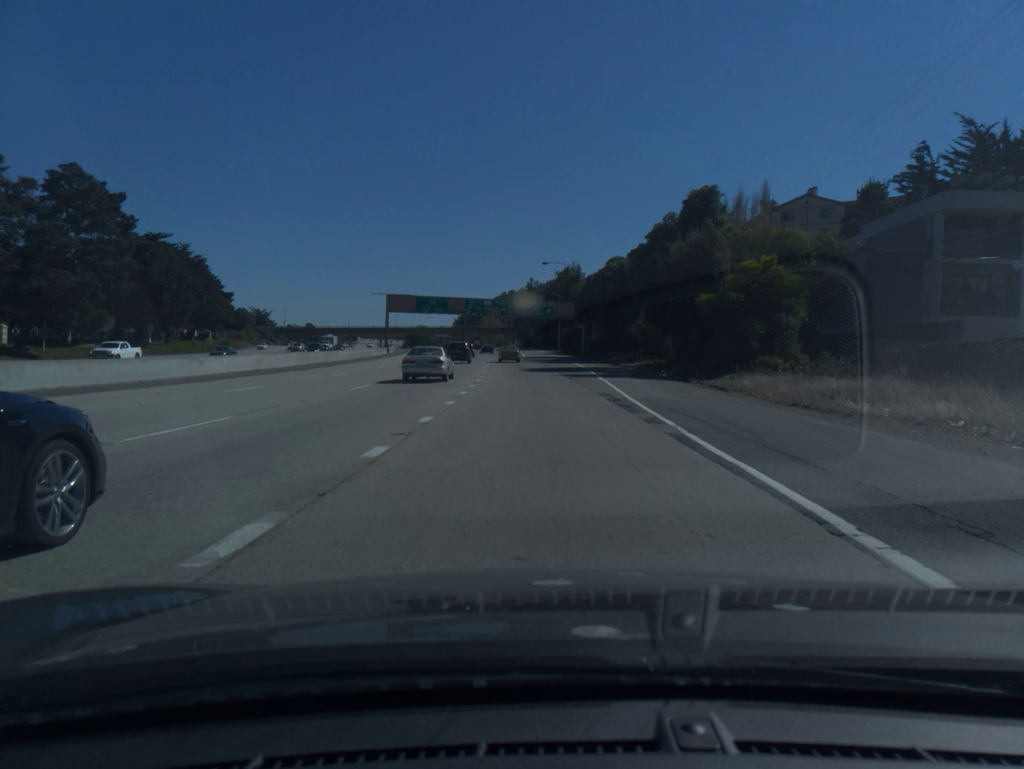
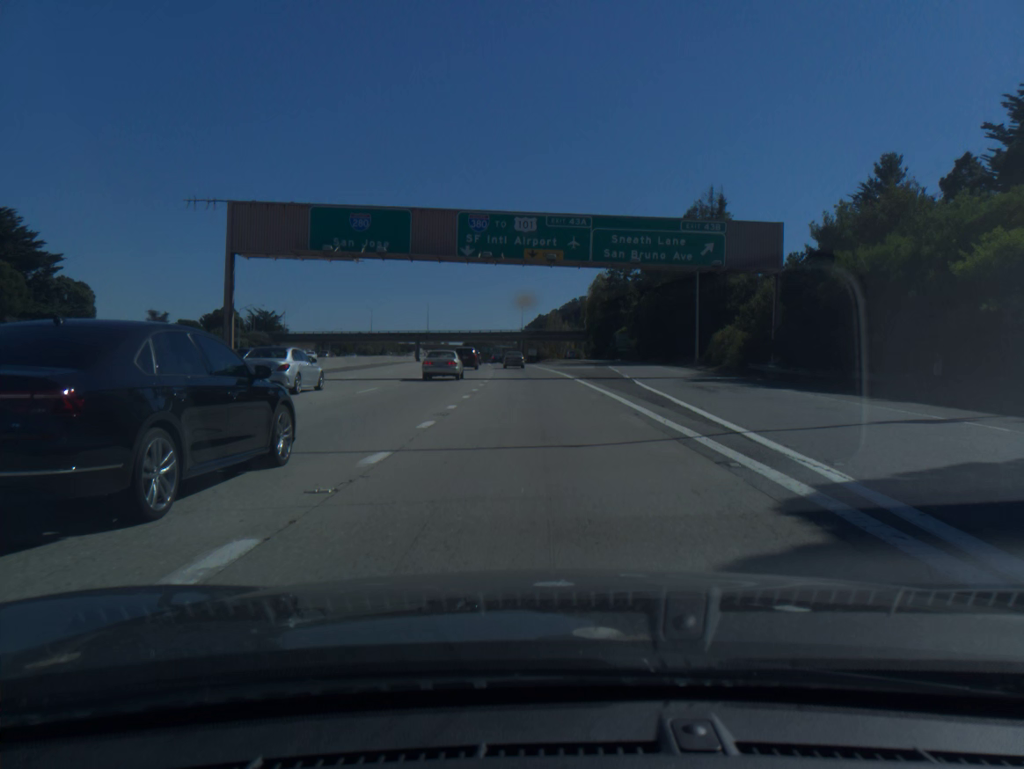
(-3.9, +86.0) m; -5°
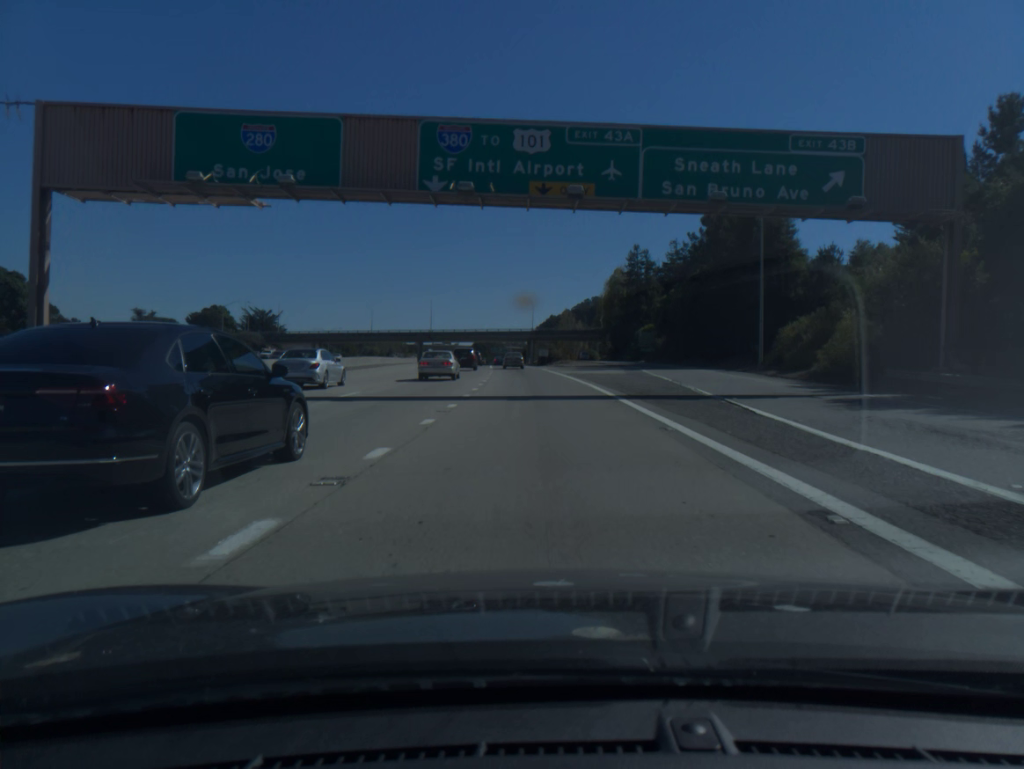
(-0.1, +17.3) m; -1°
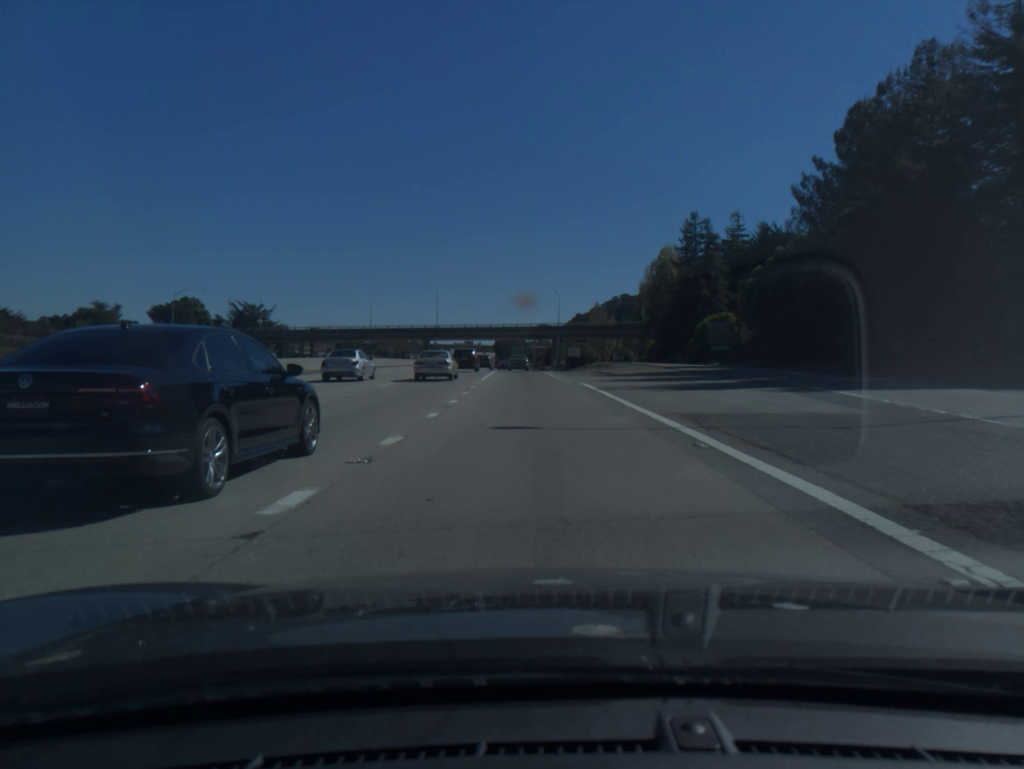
(-0.6, +34.7) m; -2°
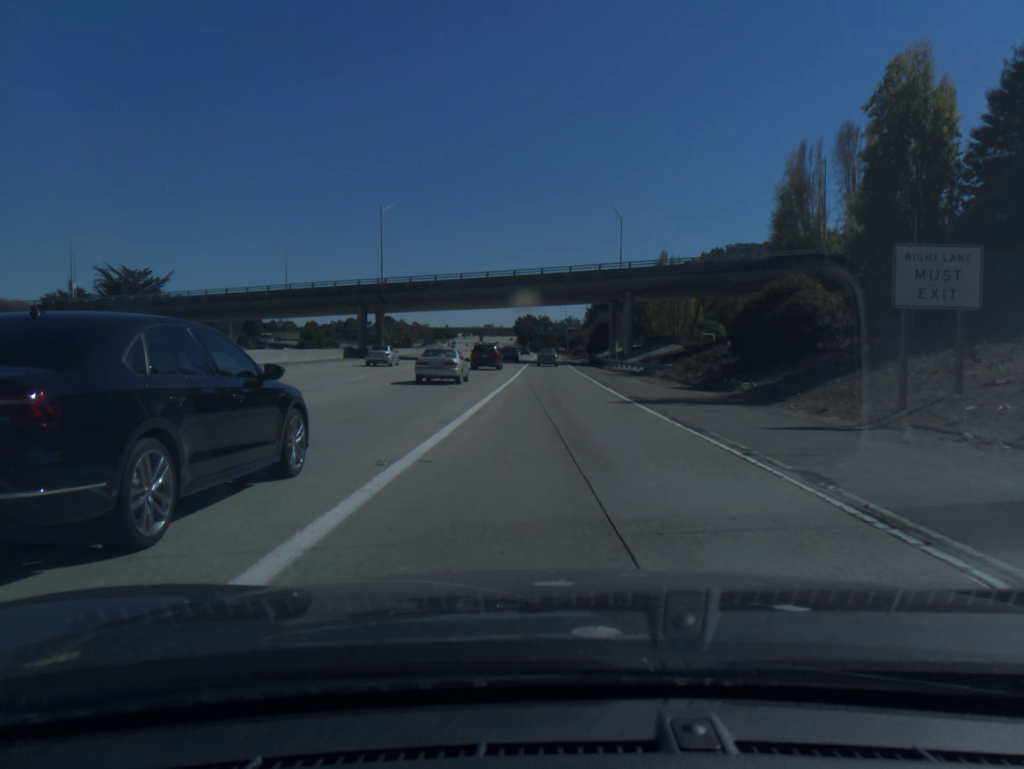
(-2.6, +87.3) m; -2°
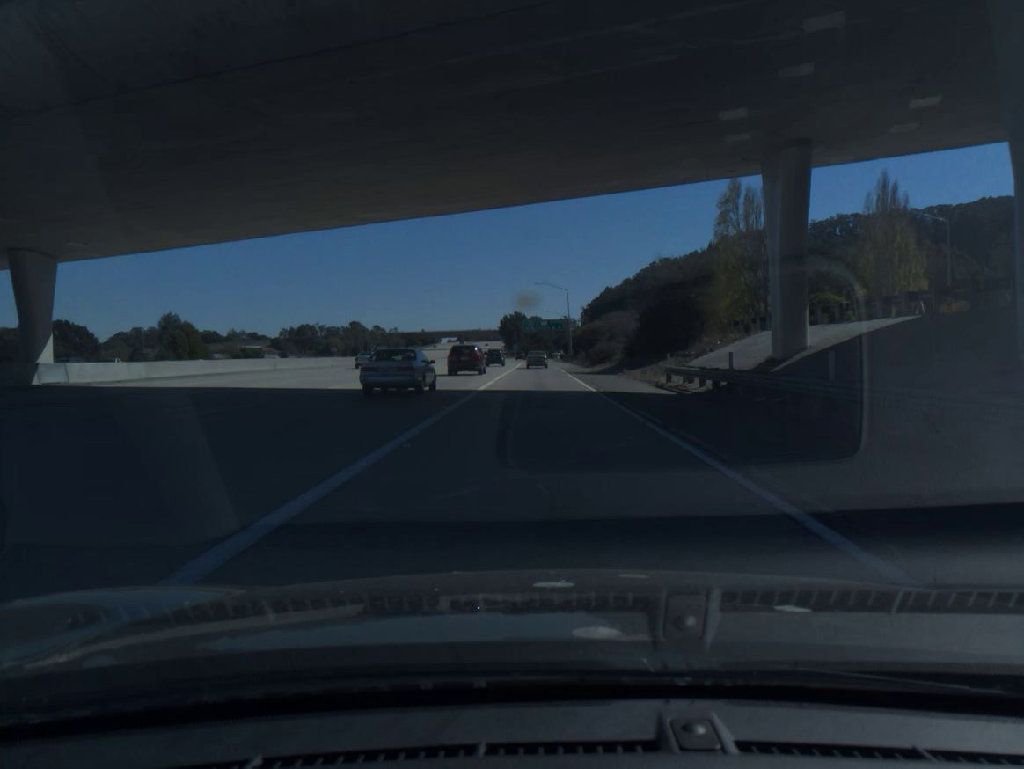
(+0.7, +70.4) m; +1°
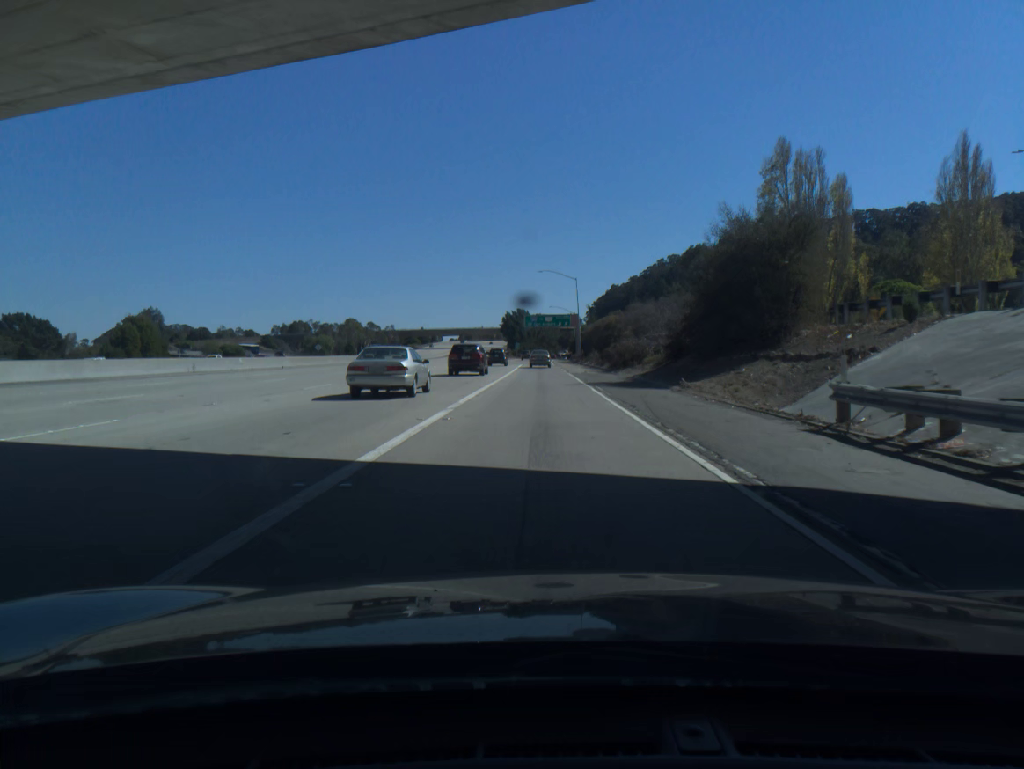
(0.0, +17.4) m; 0°
